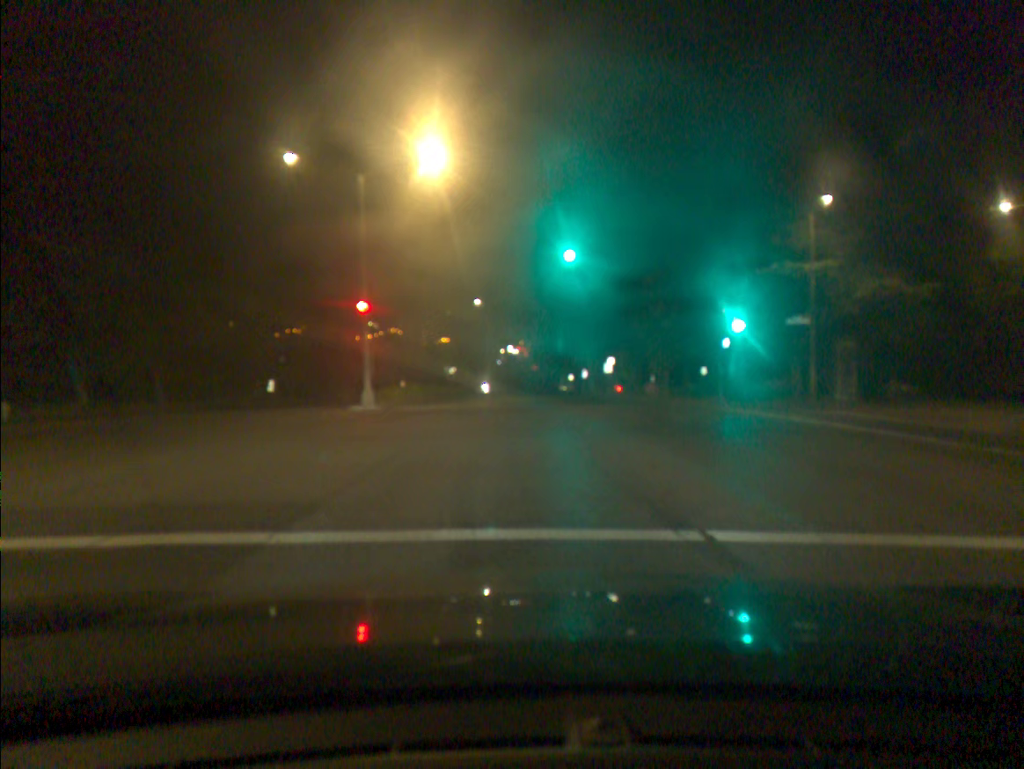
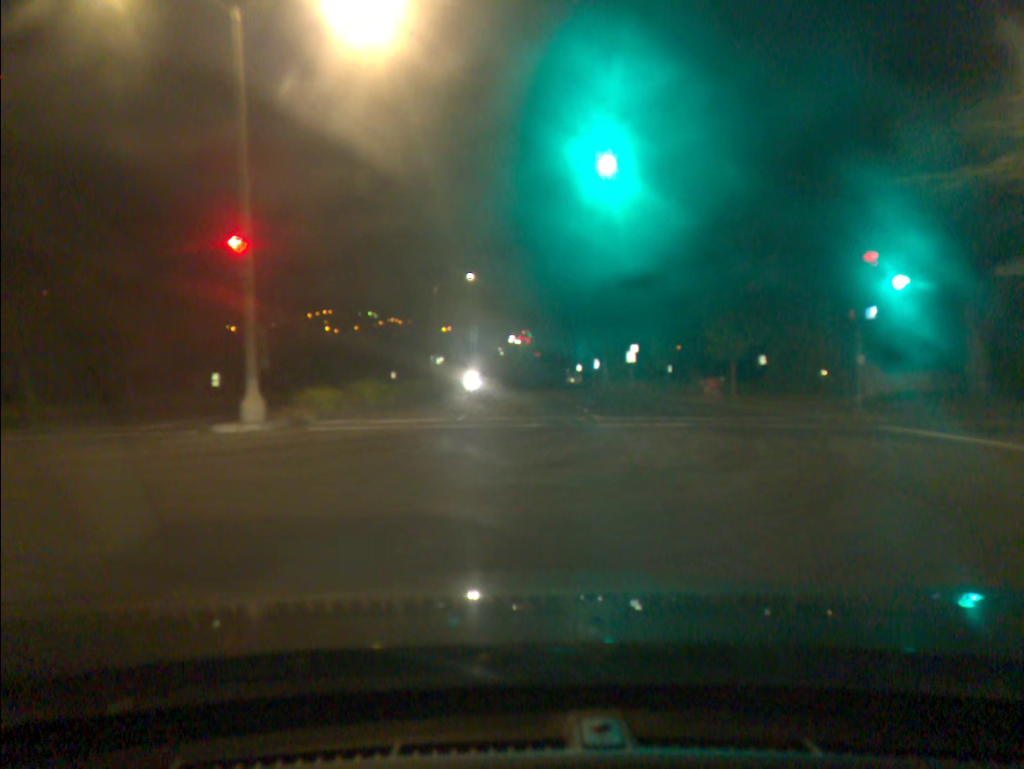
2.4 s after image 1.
(-0.2, +13.2) m; -1°
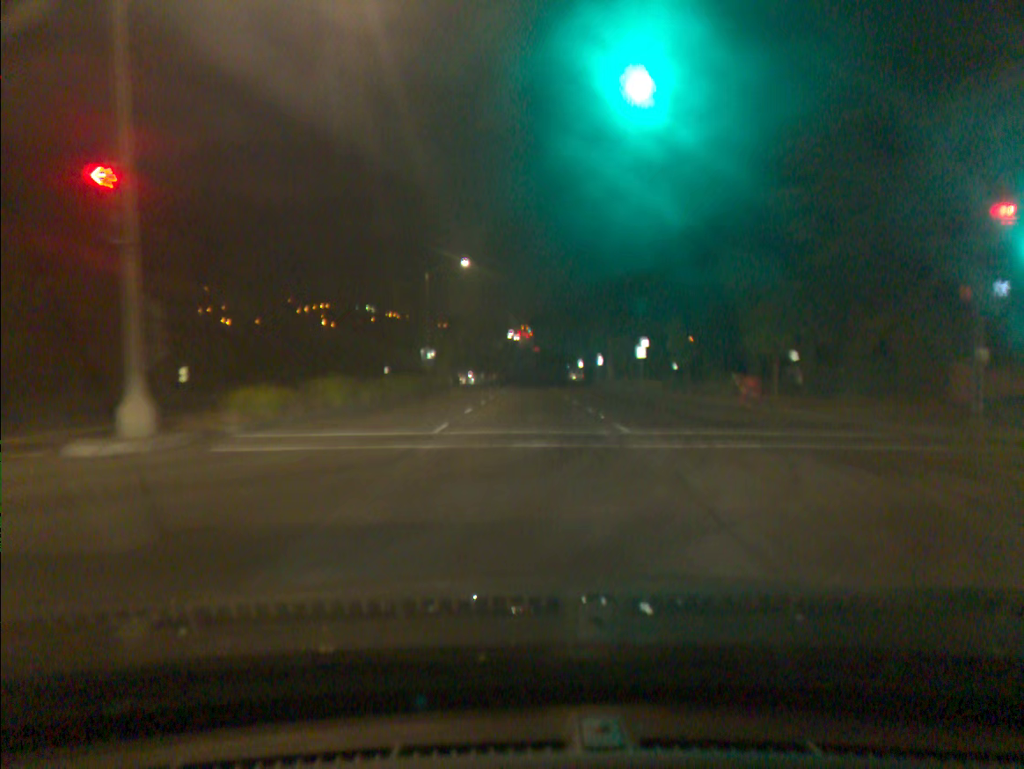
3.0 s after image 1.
(0.0, +5.2) m; 0°
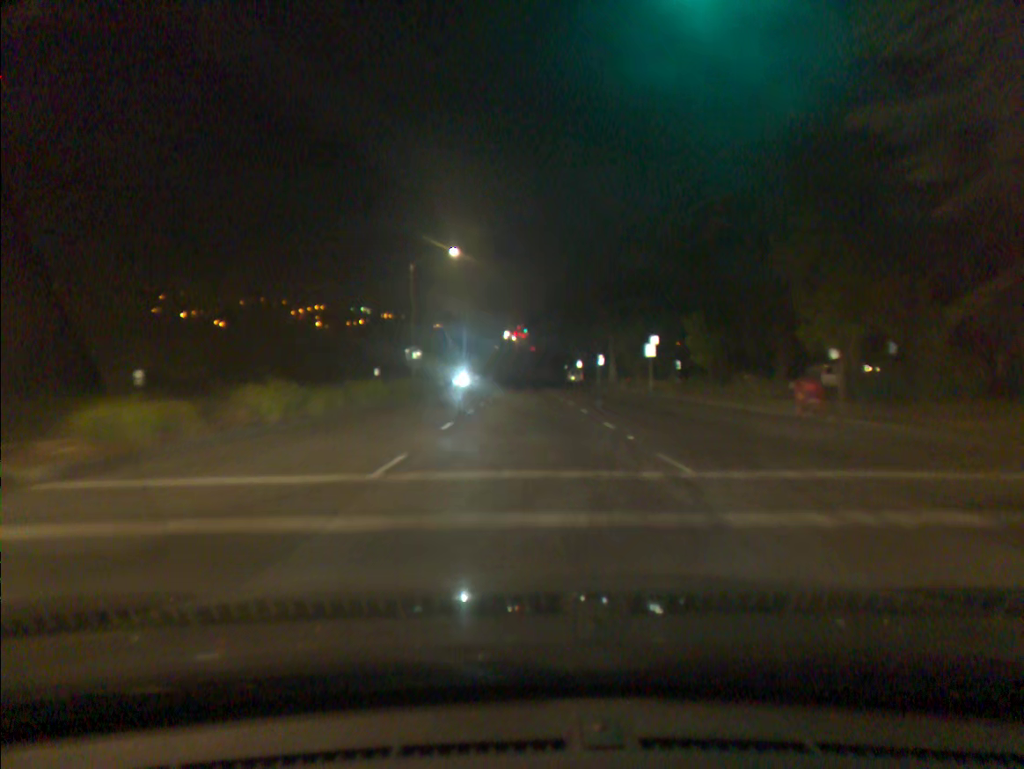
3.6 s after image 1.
(0.0, +5.7) m; 0°
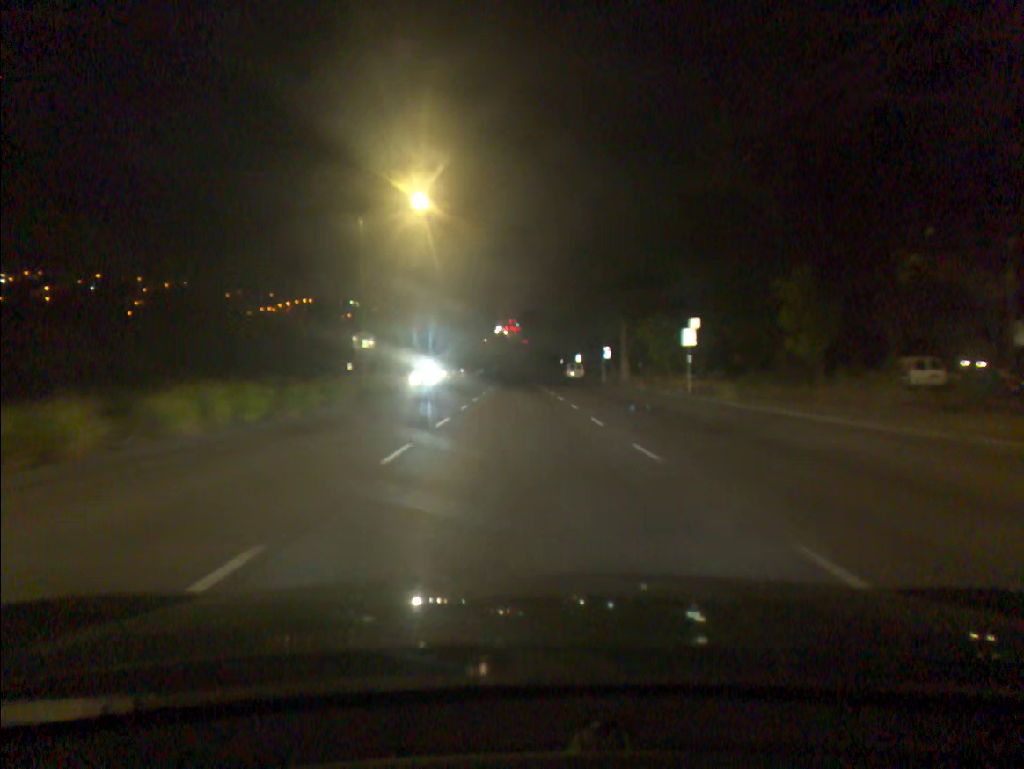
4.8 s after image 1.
(+0.1, +13.5) m; +1°
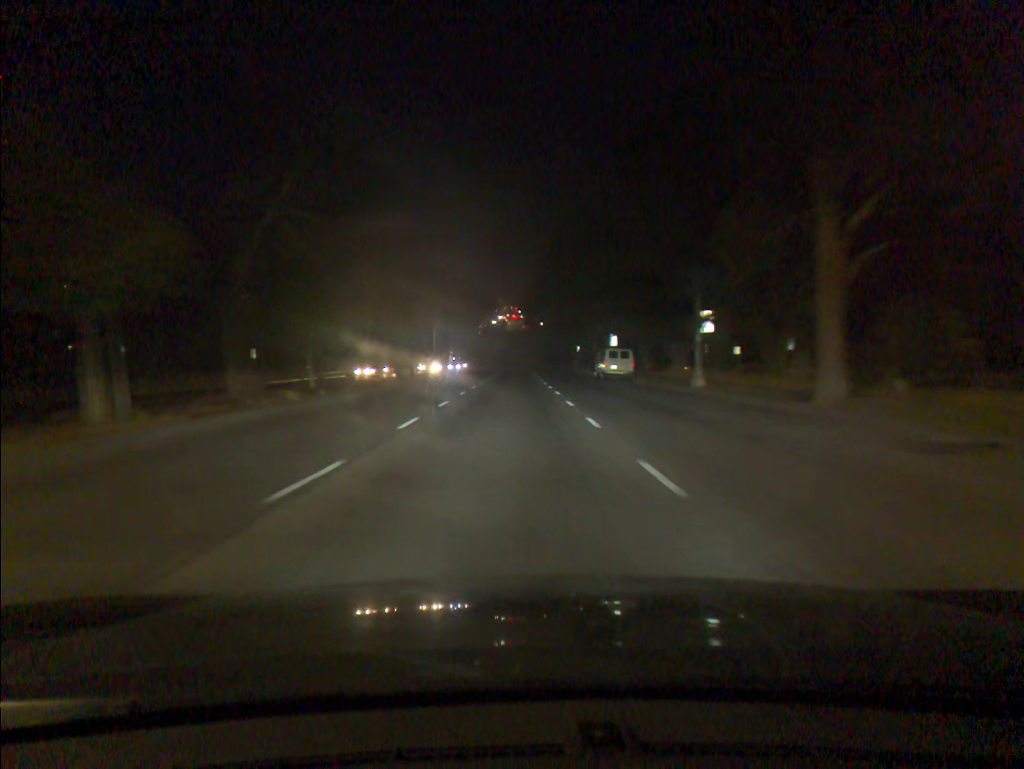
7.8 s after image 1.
(+0.2, +39.8) m; 0°
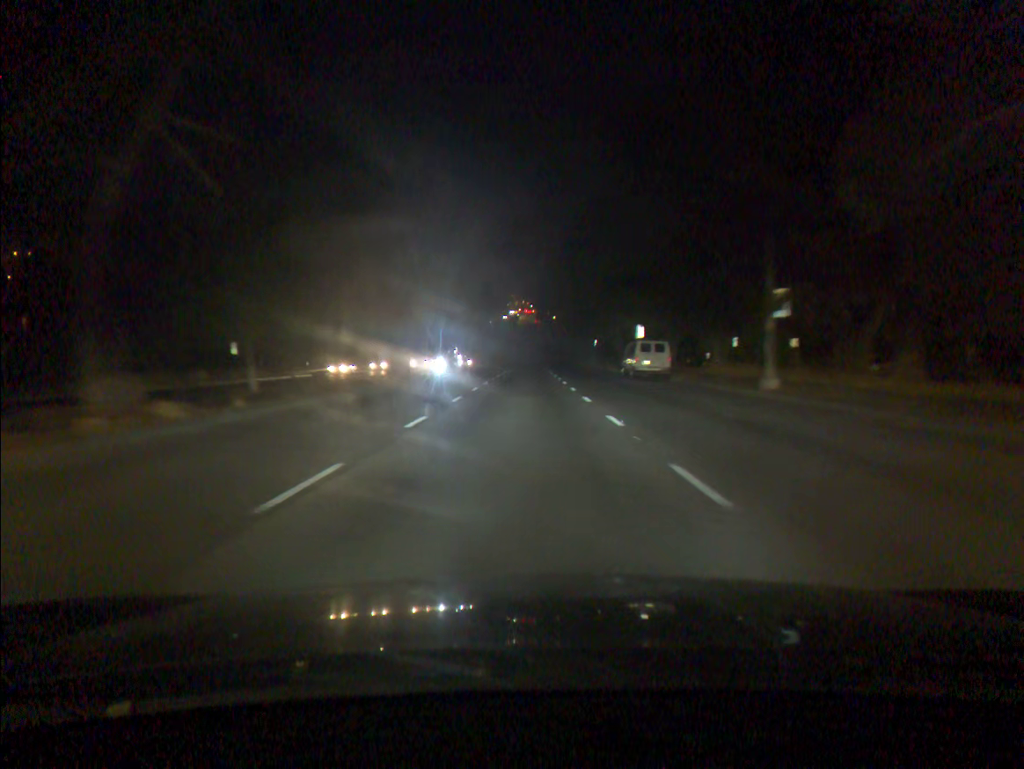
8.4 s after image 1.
(-0.1, +8.2) m; -1°
